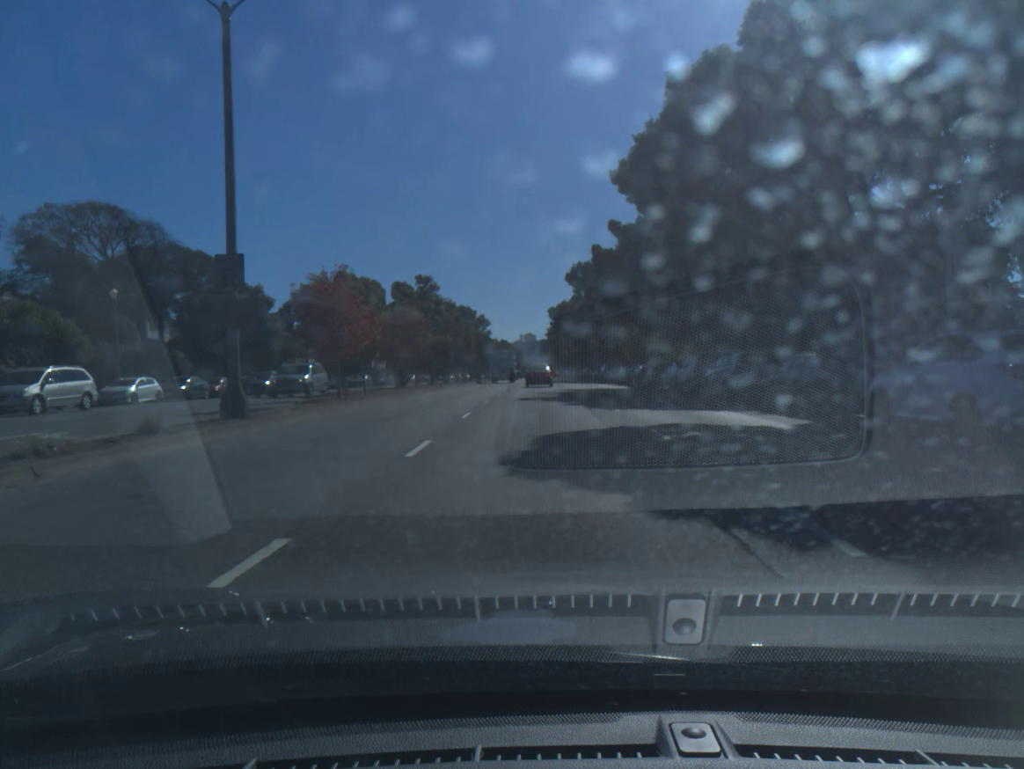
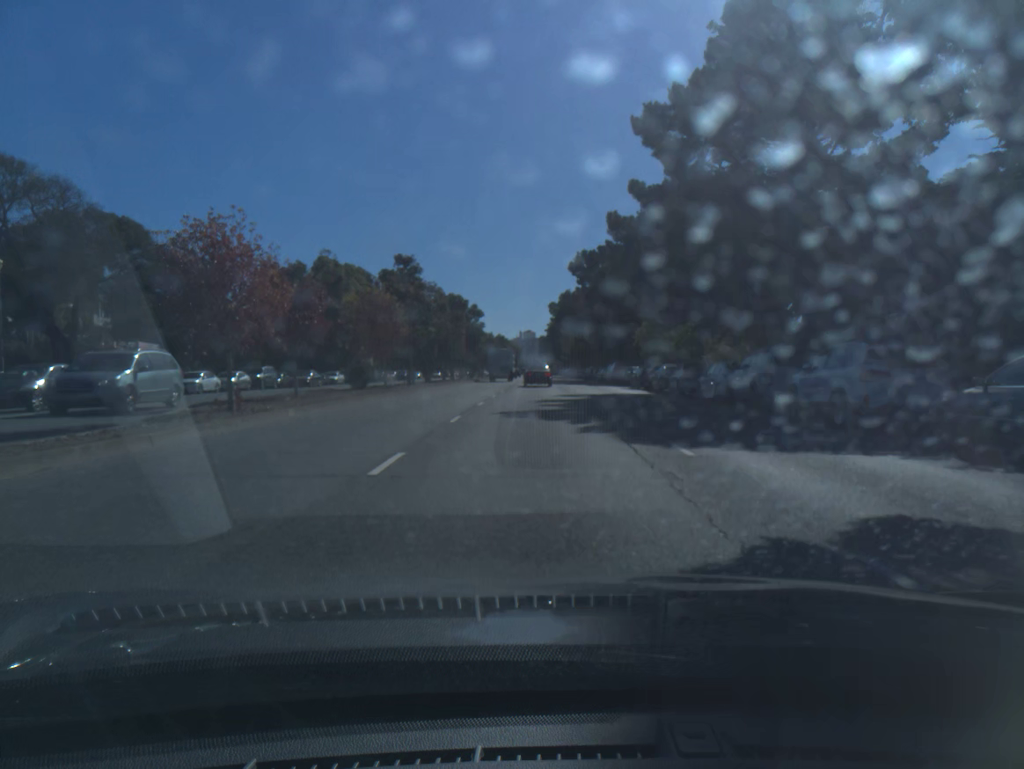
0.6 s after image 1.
(0.0, +9.6) m; 0°
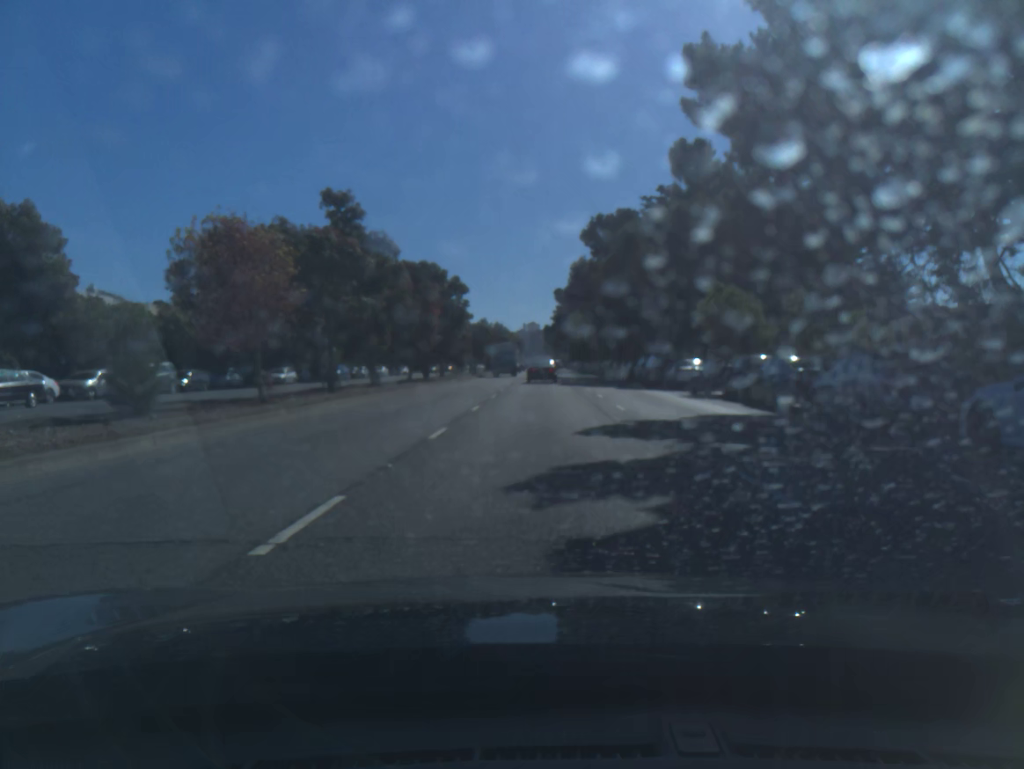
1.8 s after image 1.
(0.0, +18.4) m; 0°
